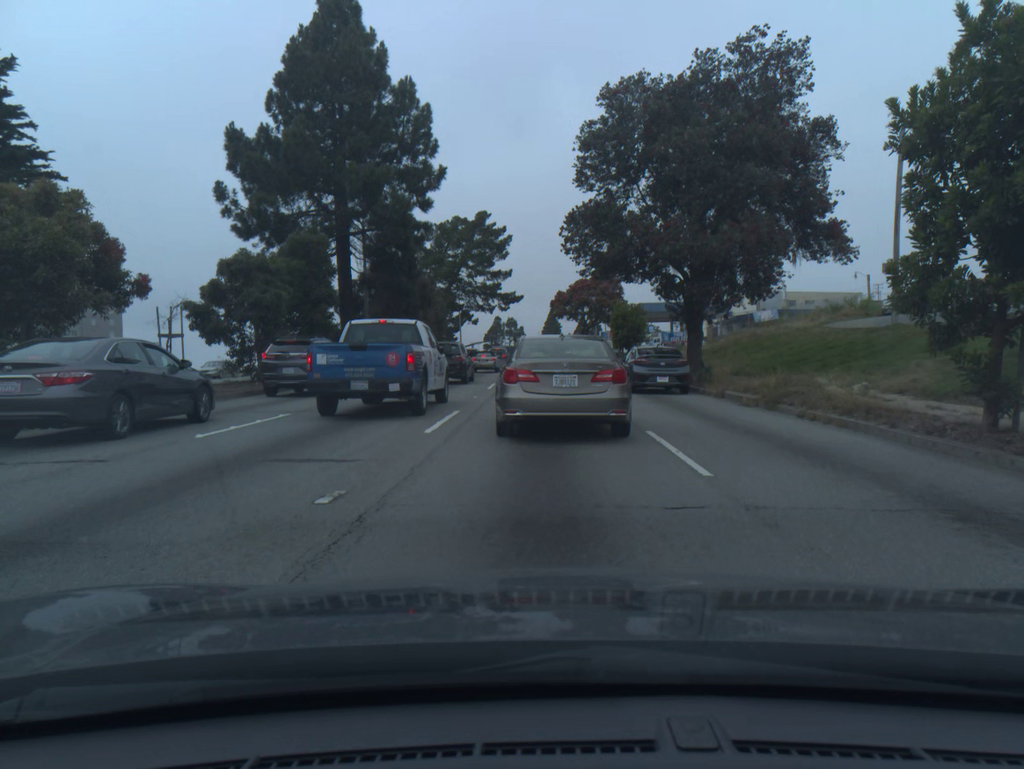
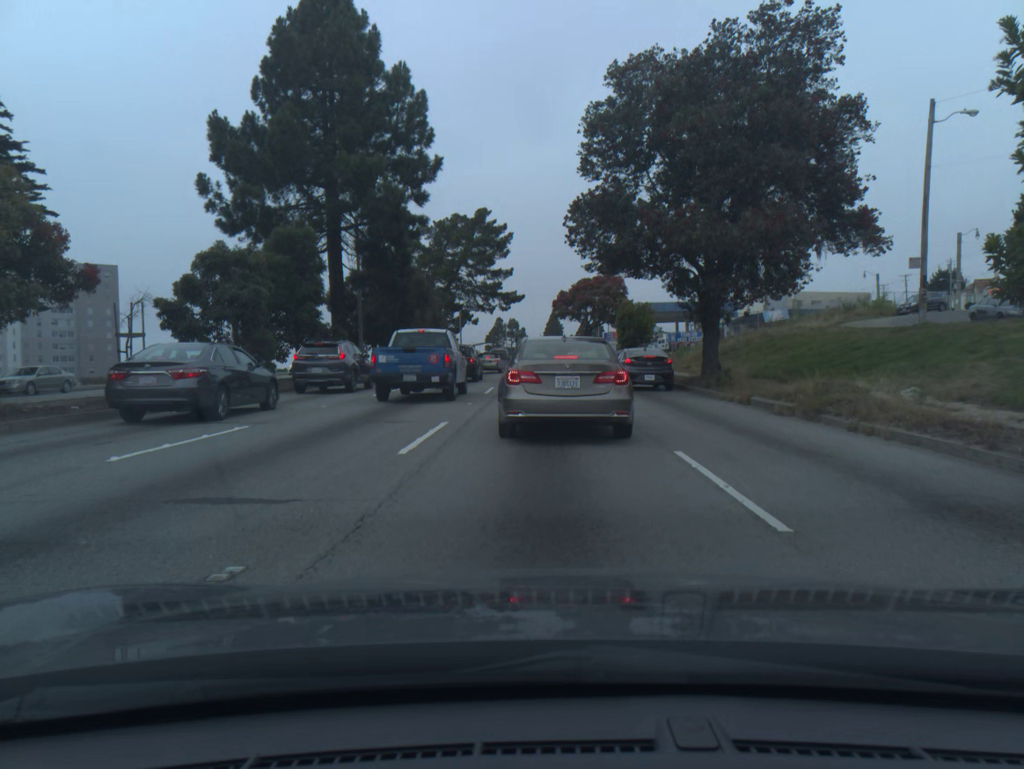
(0.0, +2.4) m; 0°
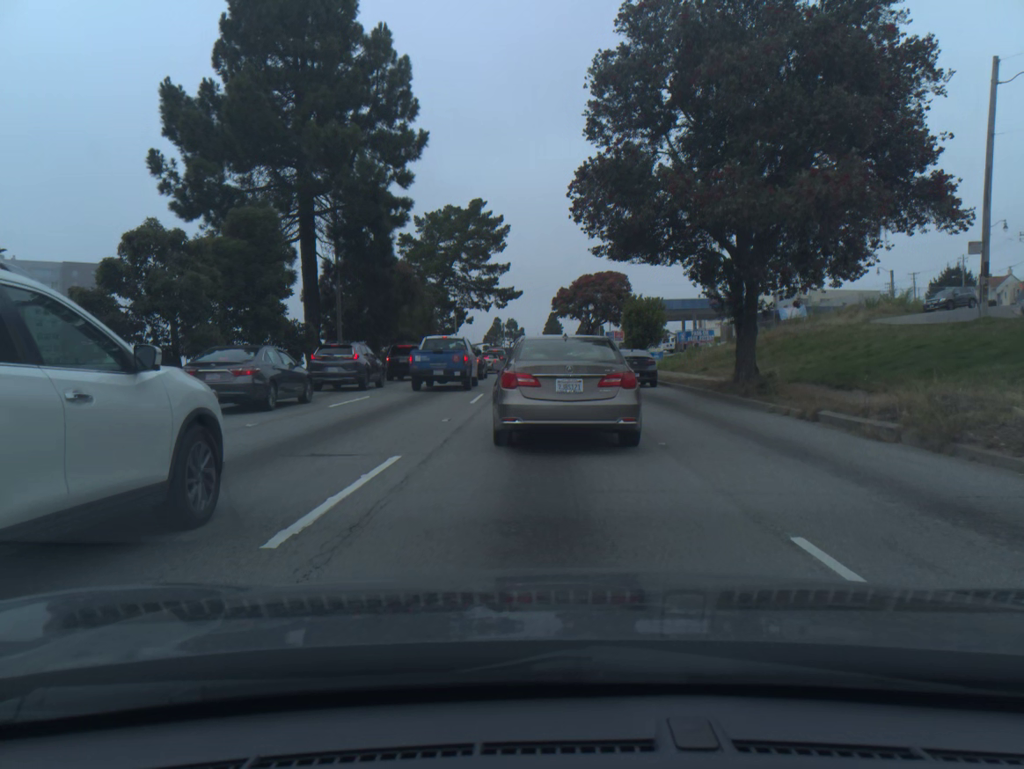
(0.0, +4.5) m; +1°
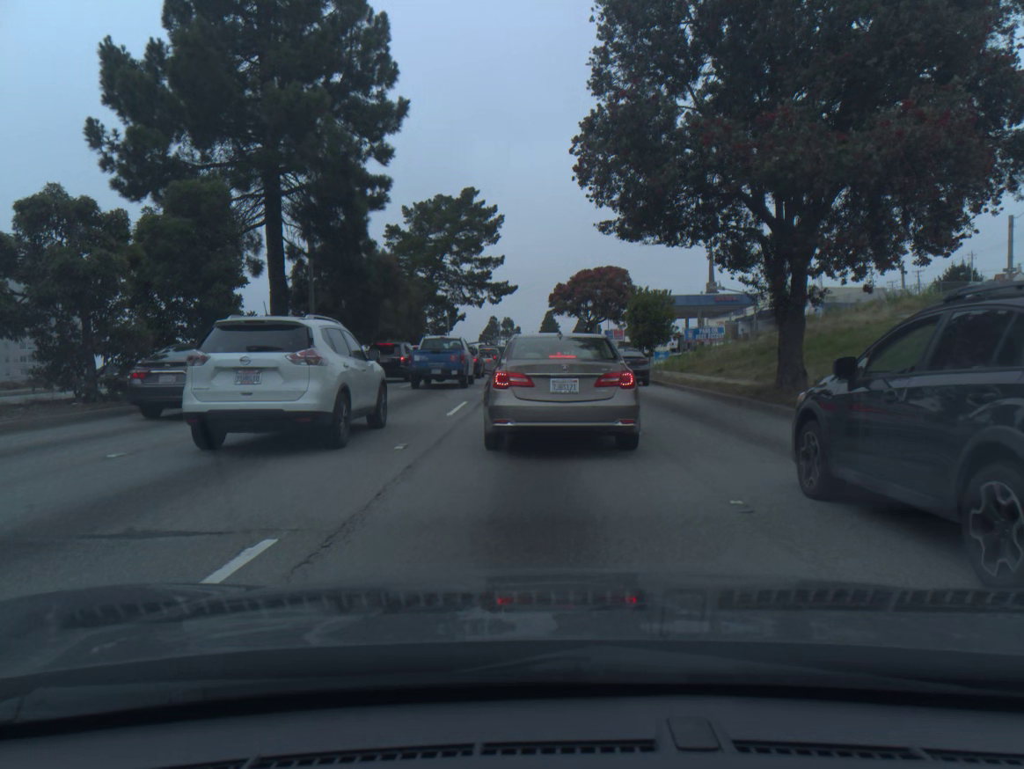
(0.0, +4.2) m; -1°
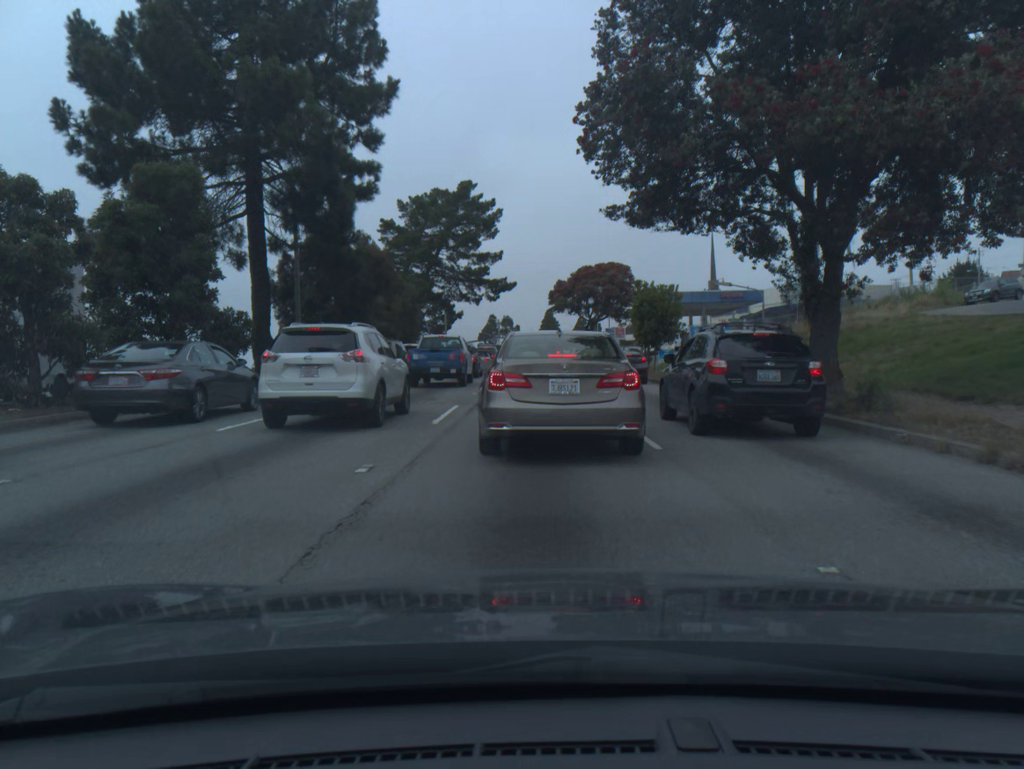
(0.0, +2.0) m; +1°
